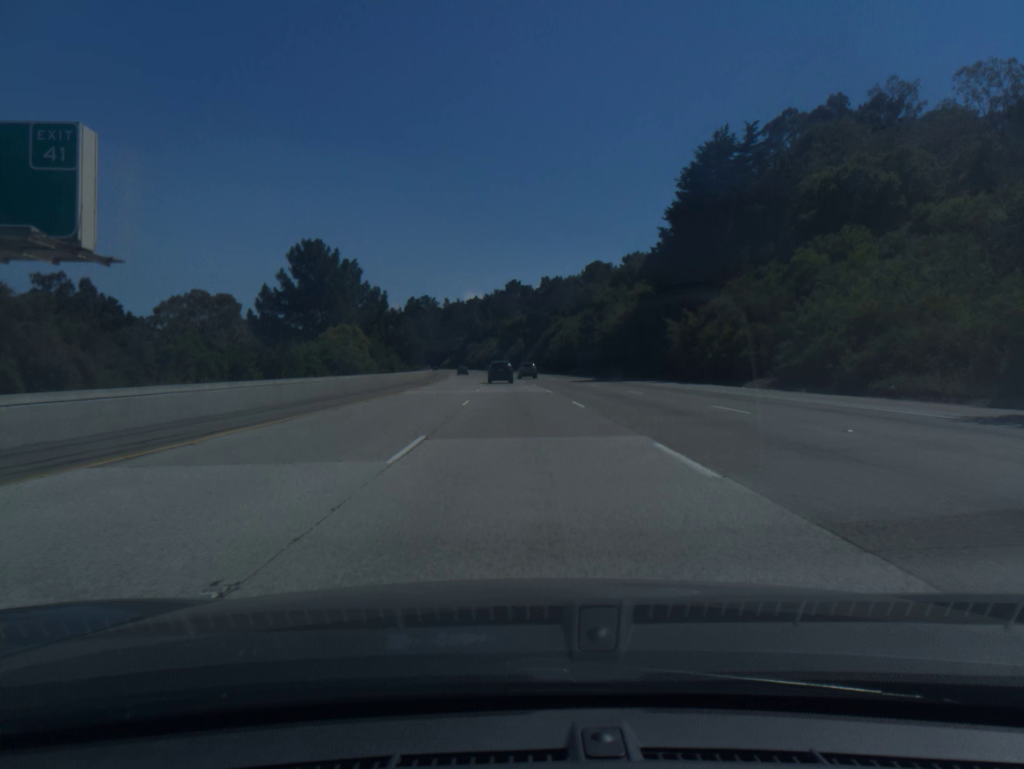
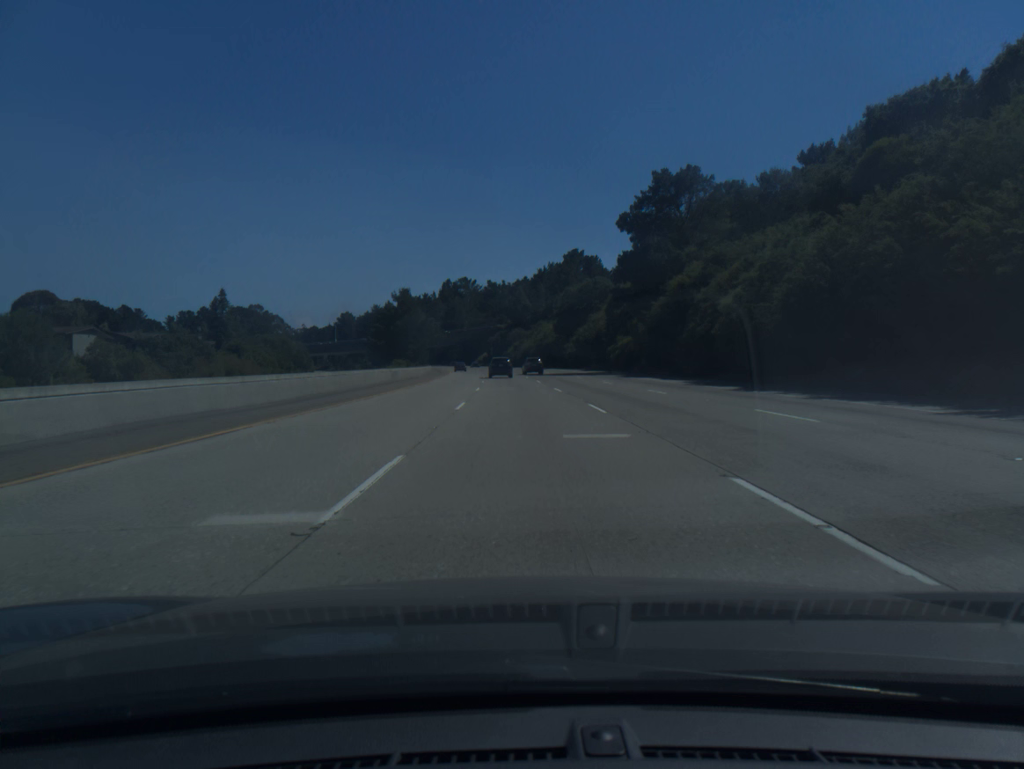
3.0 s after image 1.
(-3.3, +91.6) m; -4°
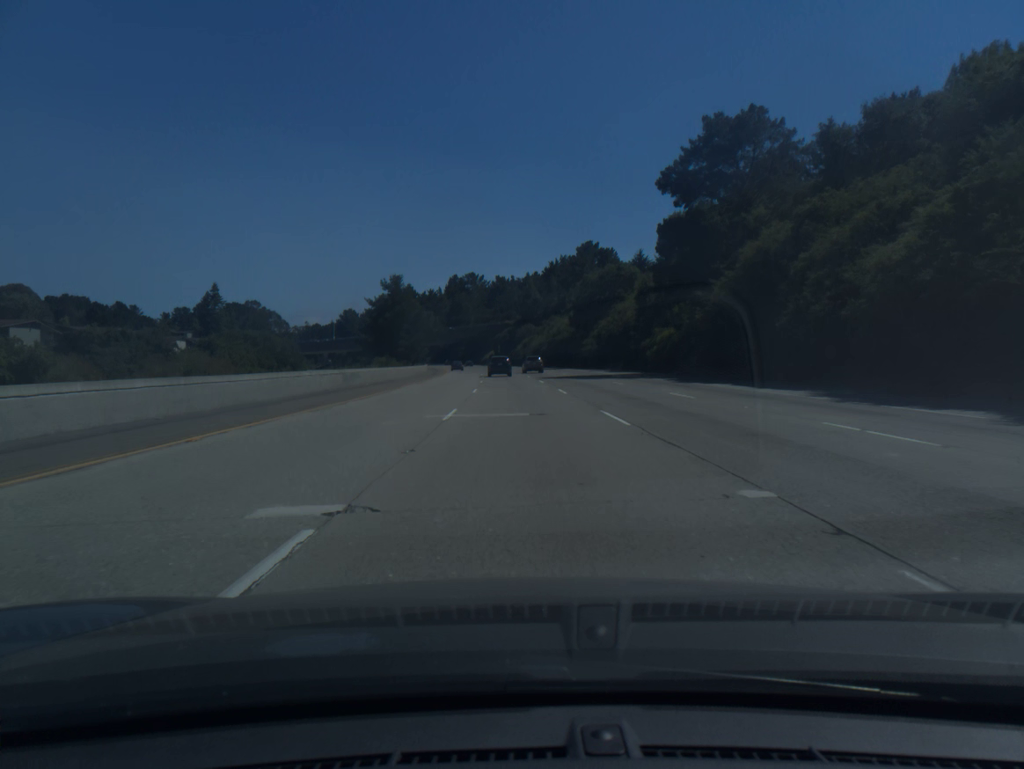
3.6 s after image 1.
(-0.1, +18.4) m; -1°
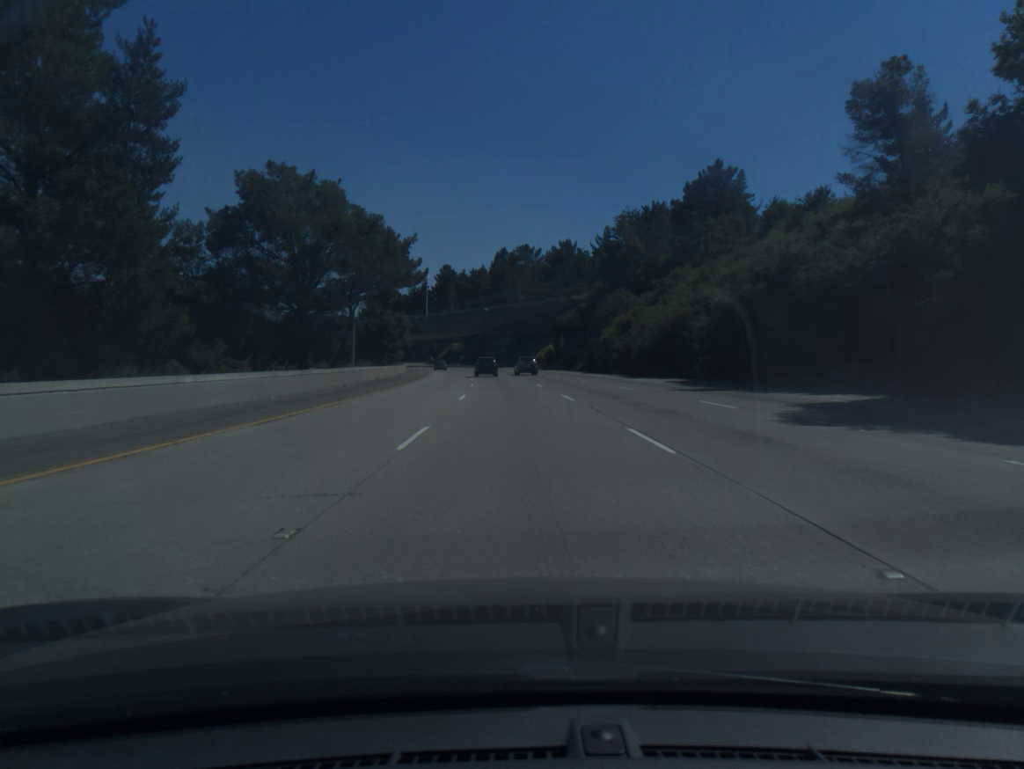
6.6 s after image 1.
(-2.9, +92.6) m; -4°
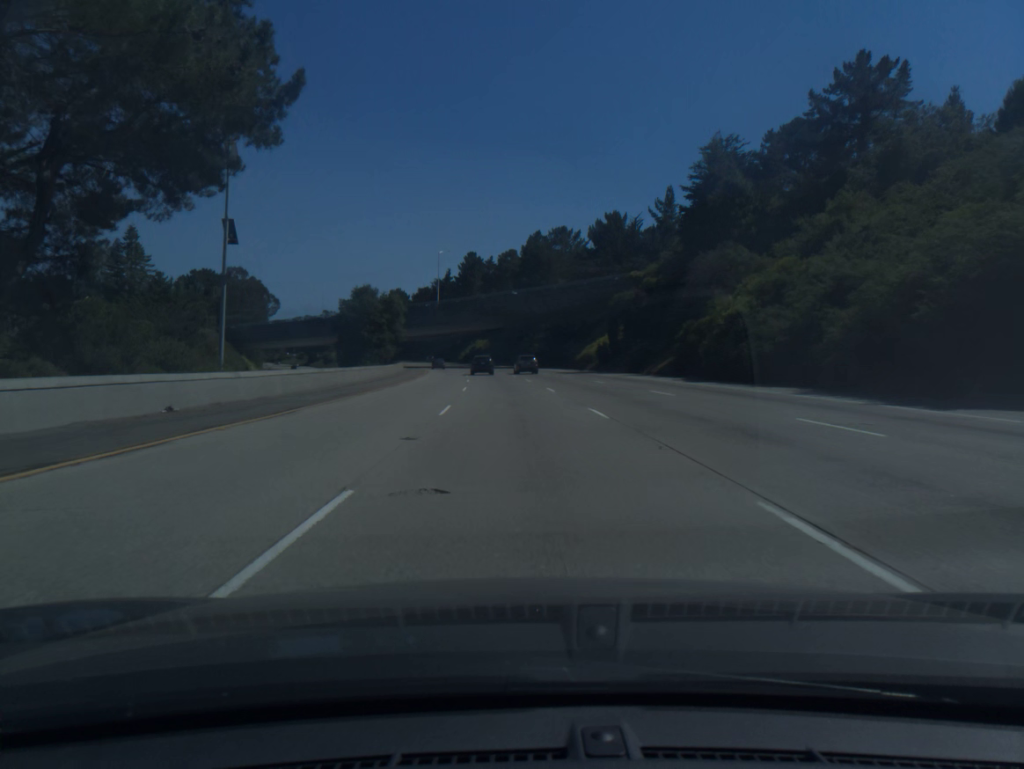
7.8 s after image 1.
(-0.8, +37.3) m; -2°
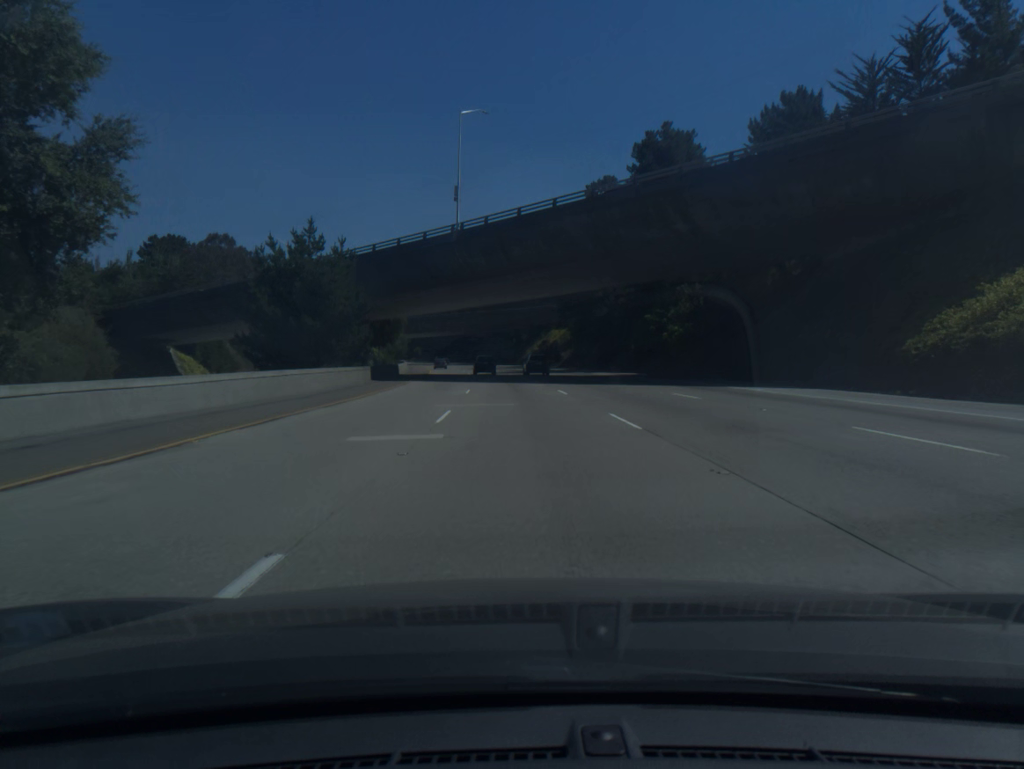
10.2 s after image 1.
(-3.6, +74.8) m; -5°
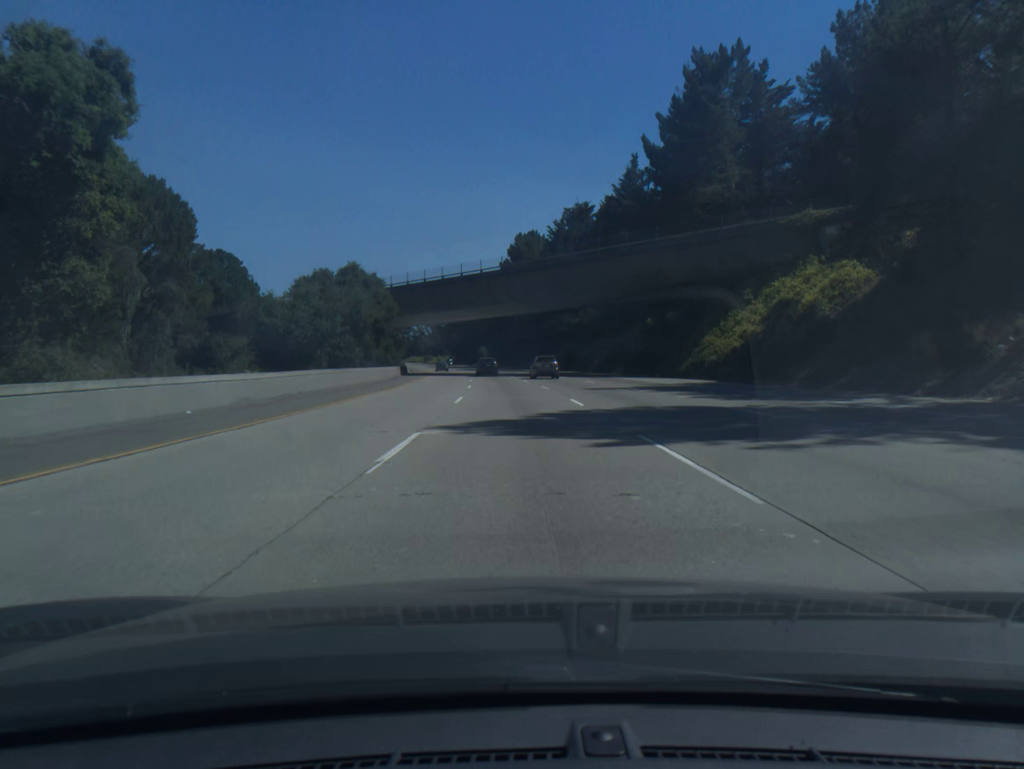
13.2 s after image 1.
(-5.0, +93.7) m; -7°
